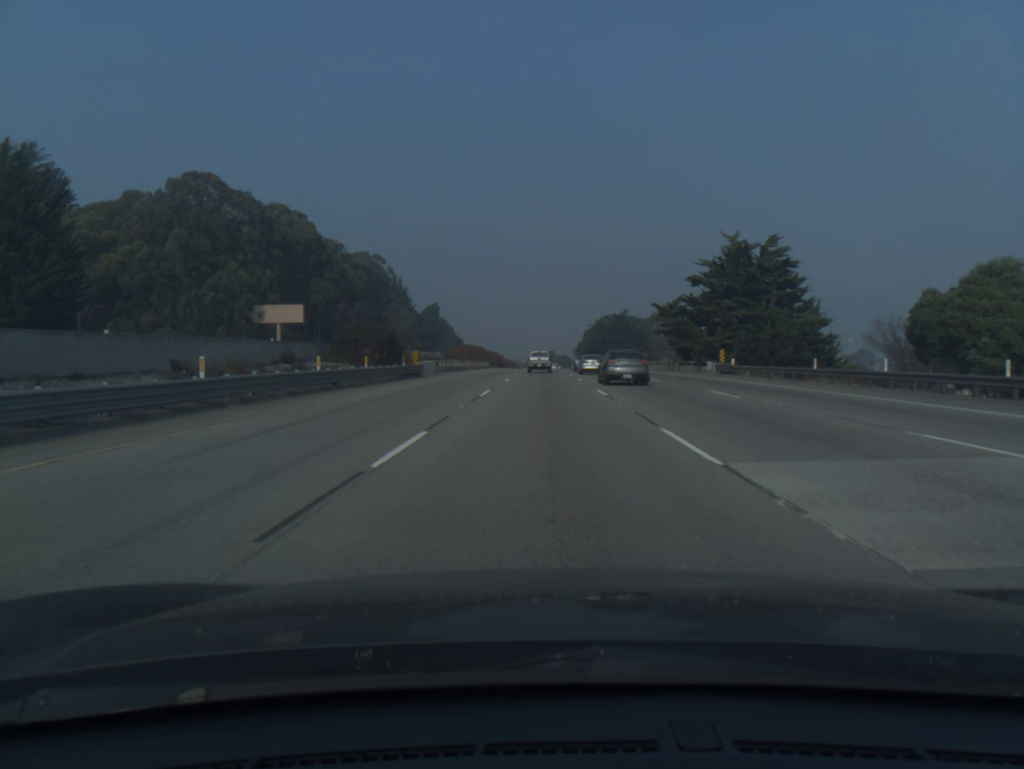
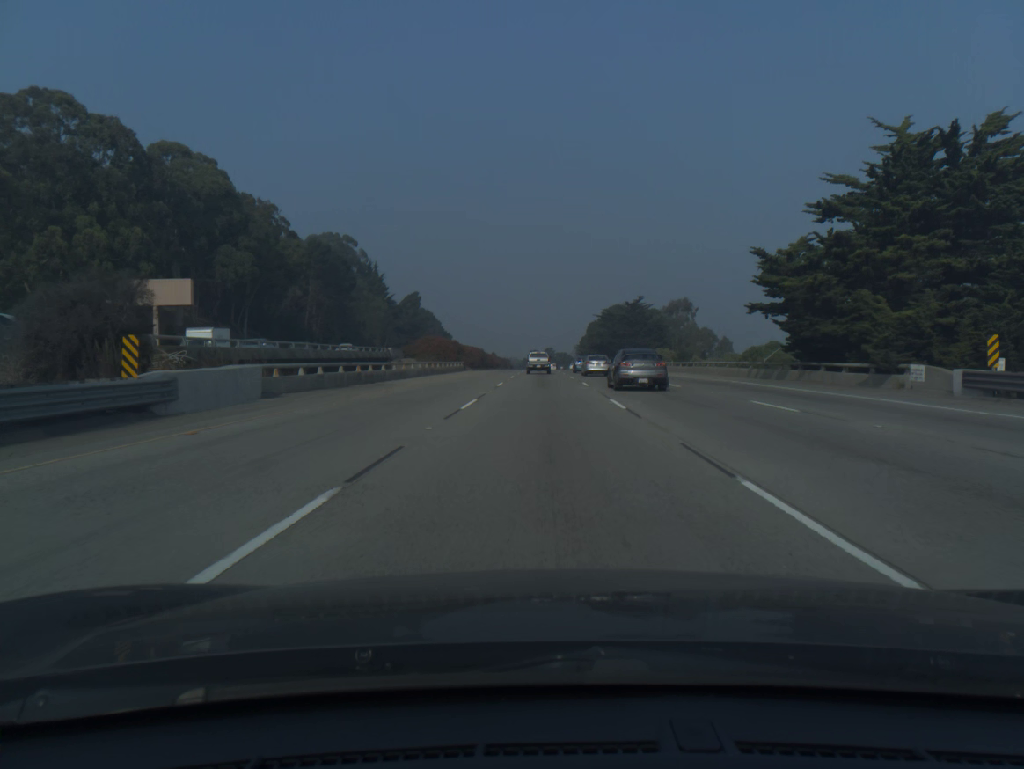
(0.0, +34.5) m; 0°
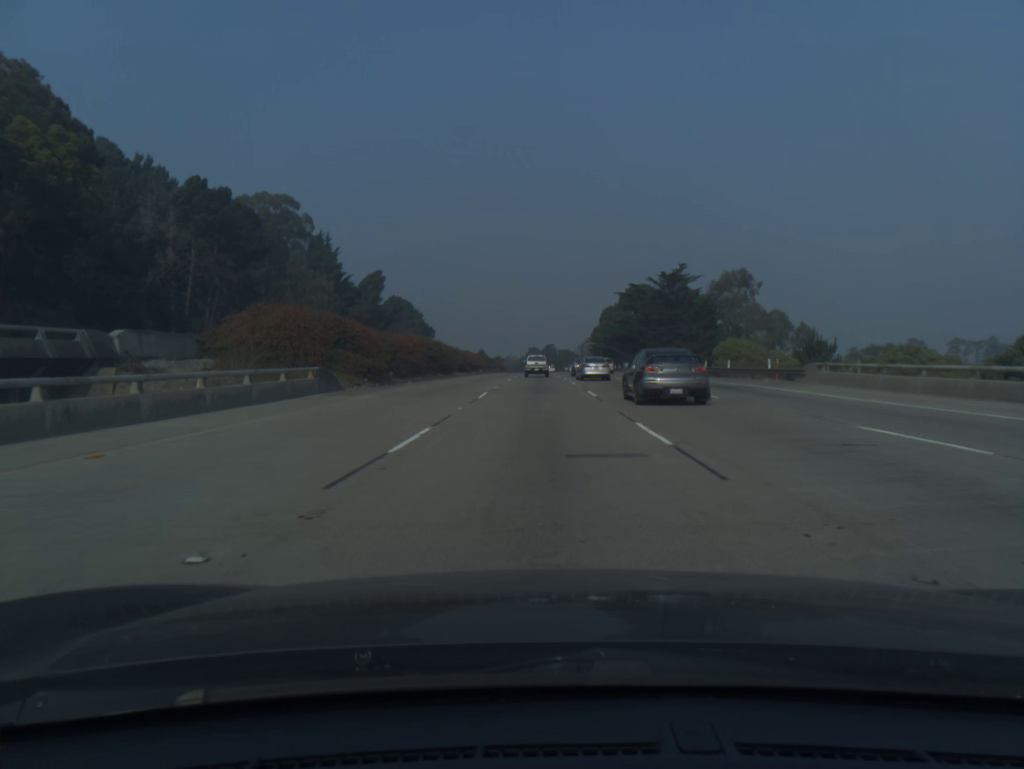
(+0.1, +51.7) m; 0°
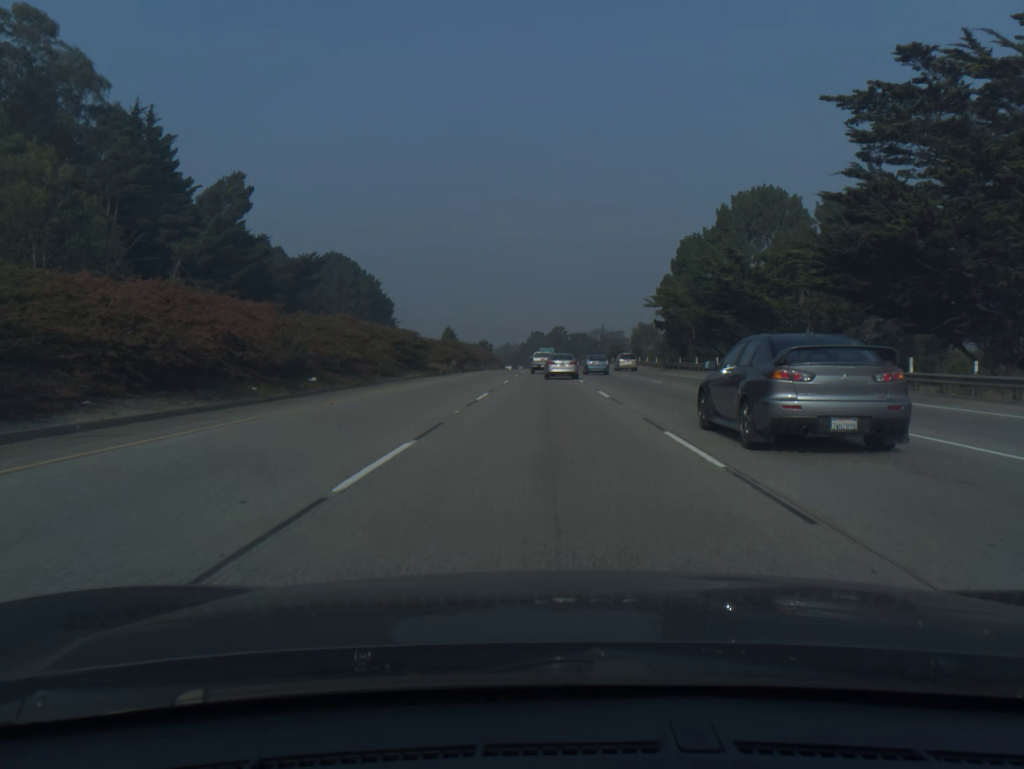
(-0.6, +86.2) m; 0°
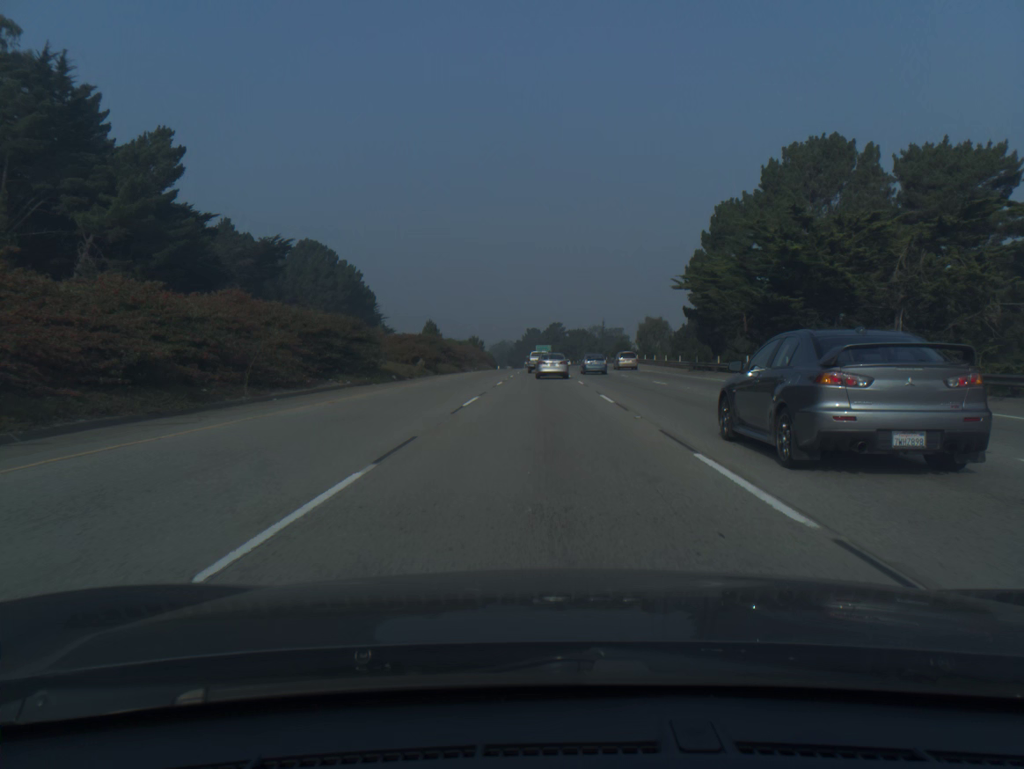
(0.0, +17.3) m; 0°
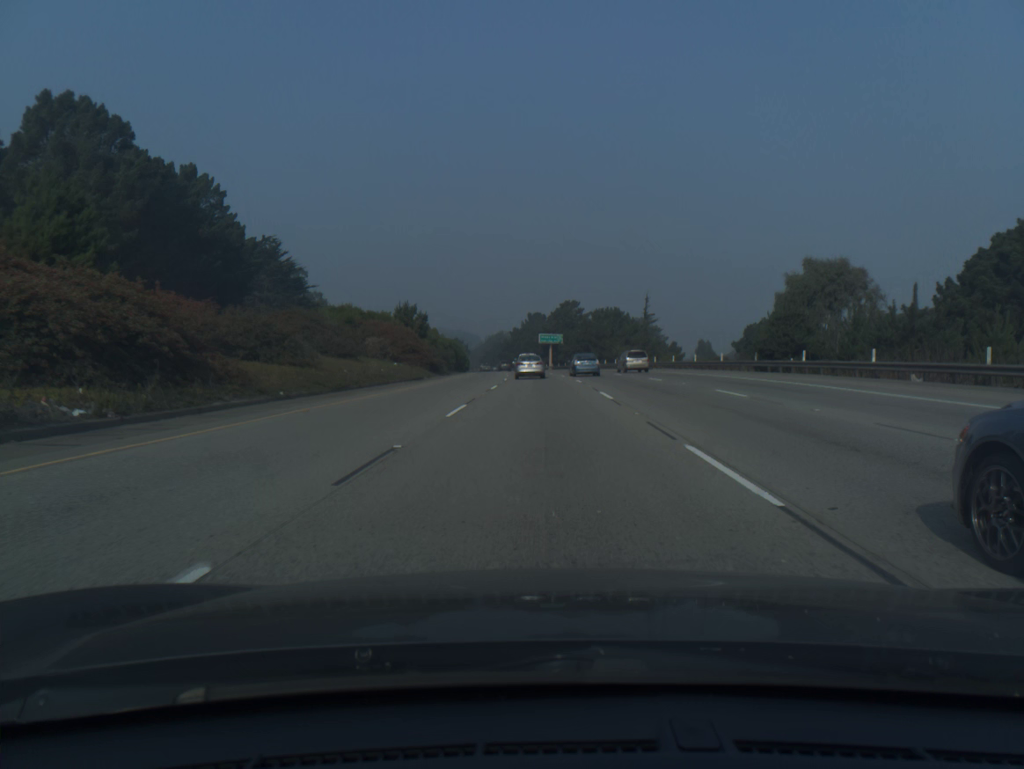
(-0.1, +86.5) m; 0°
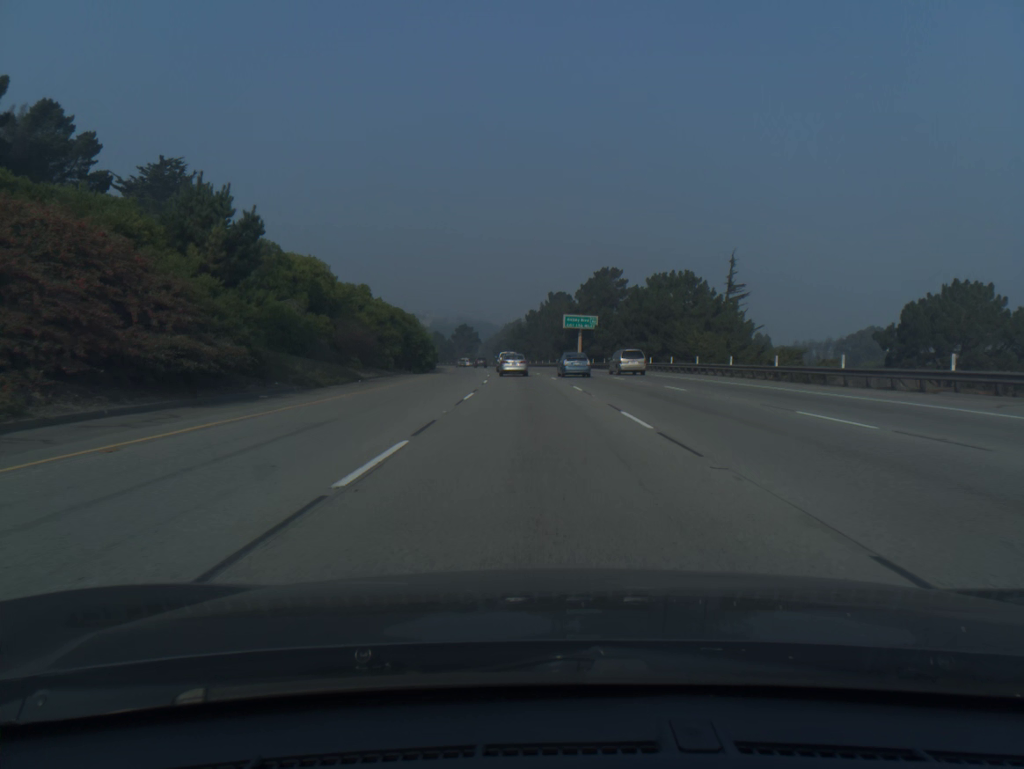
(-0.5, +52.2) m; -2°
